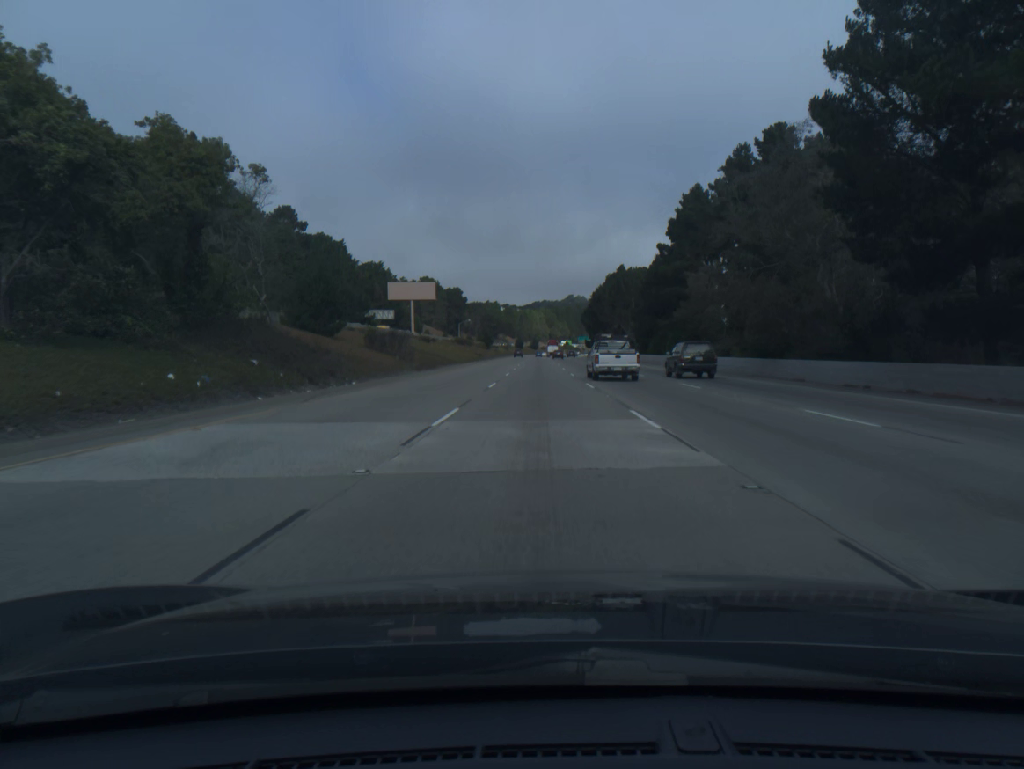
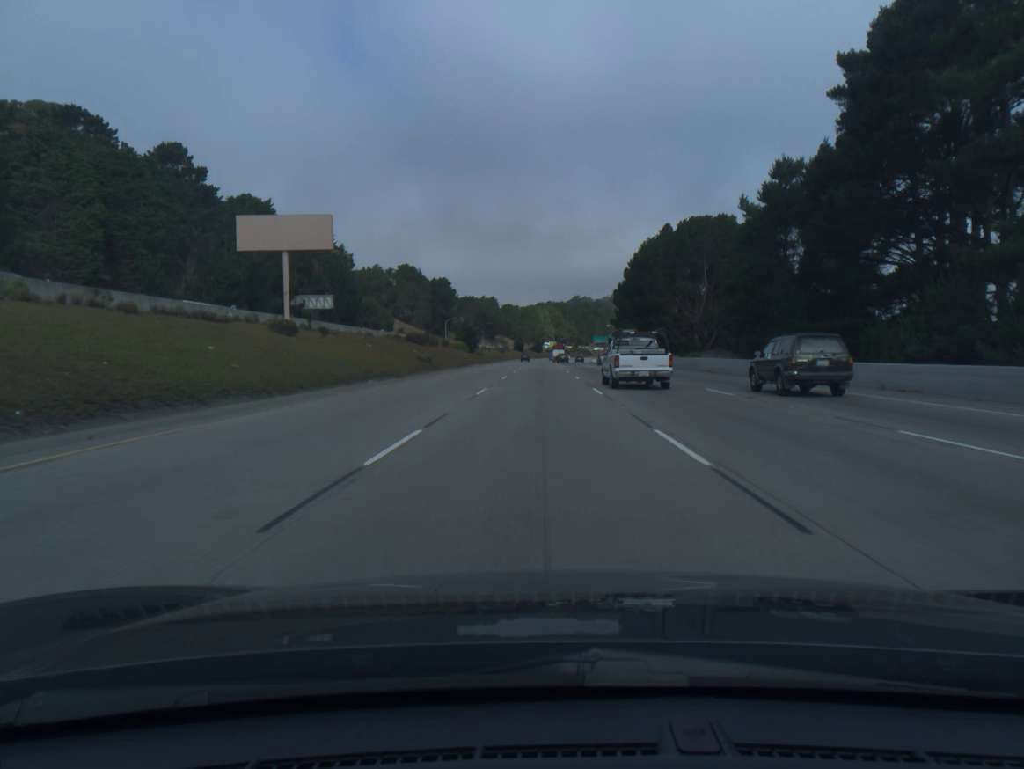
(0.0, +62.8) m; 0°
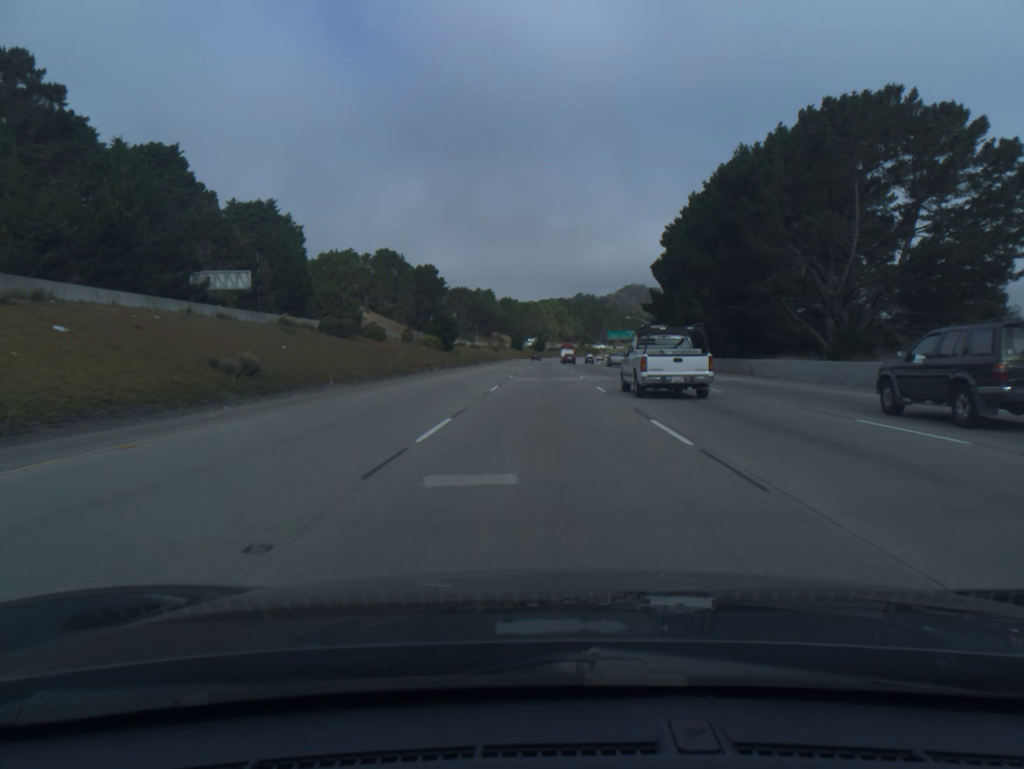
(-0.1, +41.6) m; 0°
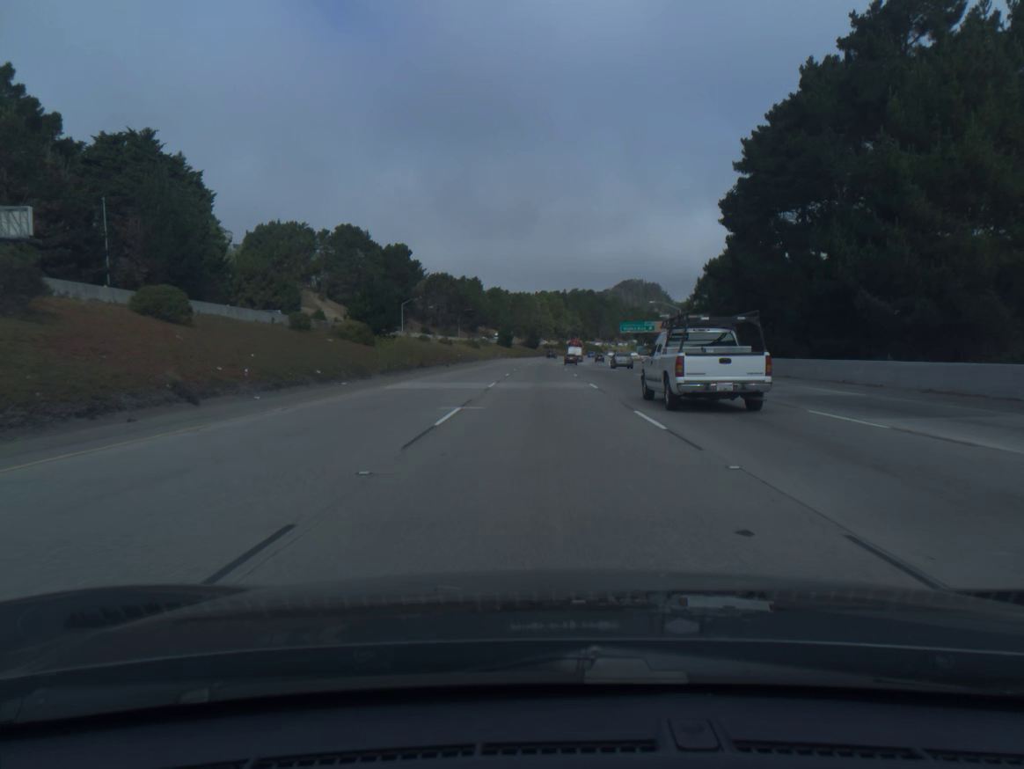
(+0.1, +41.6) m; 0°
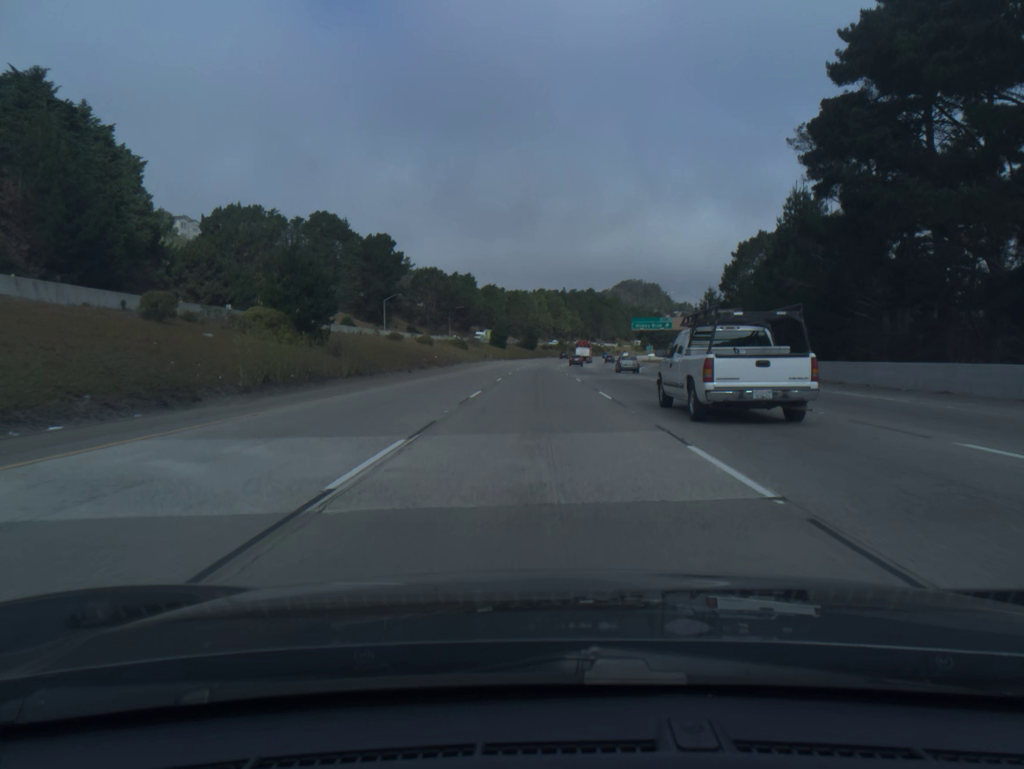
(0.0, +20.8) m; 0°
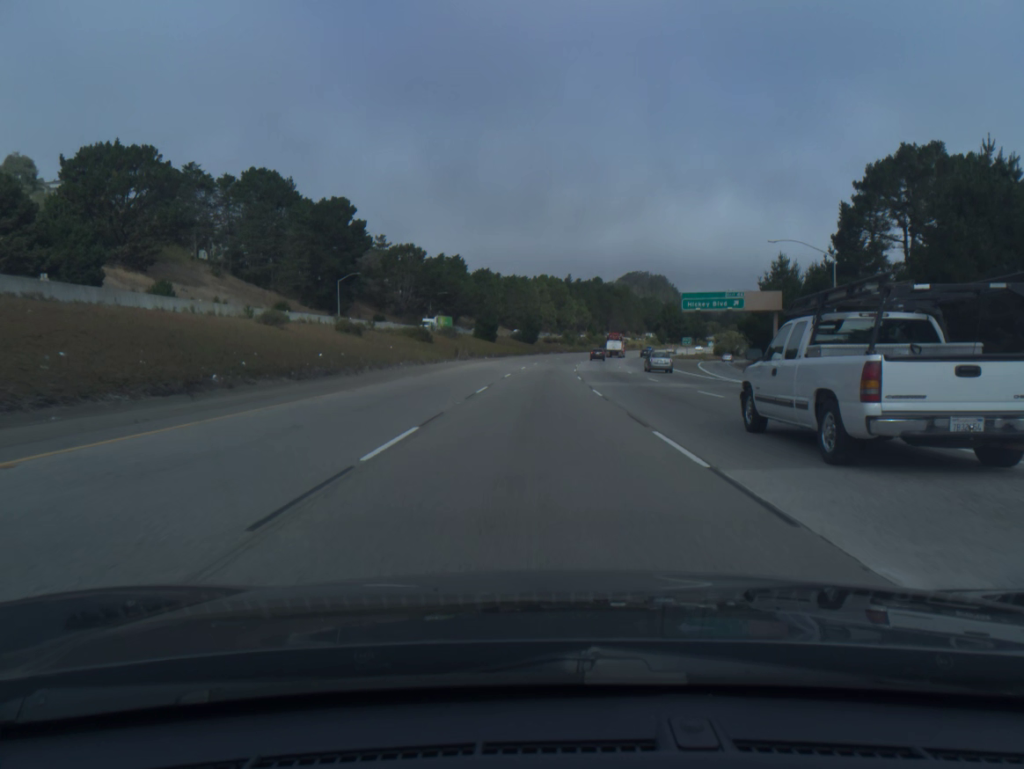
(0.0, +41.7) m; 0°
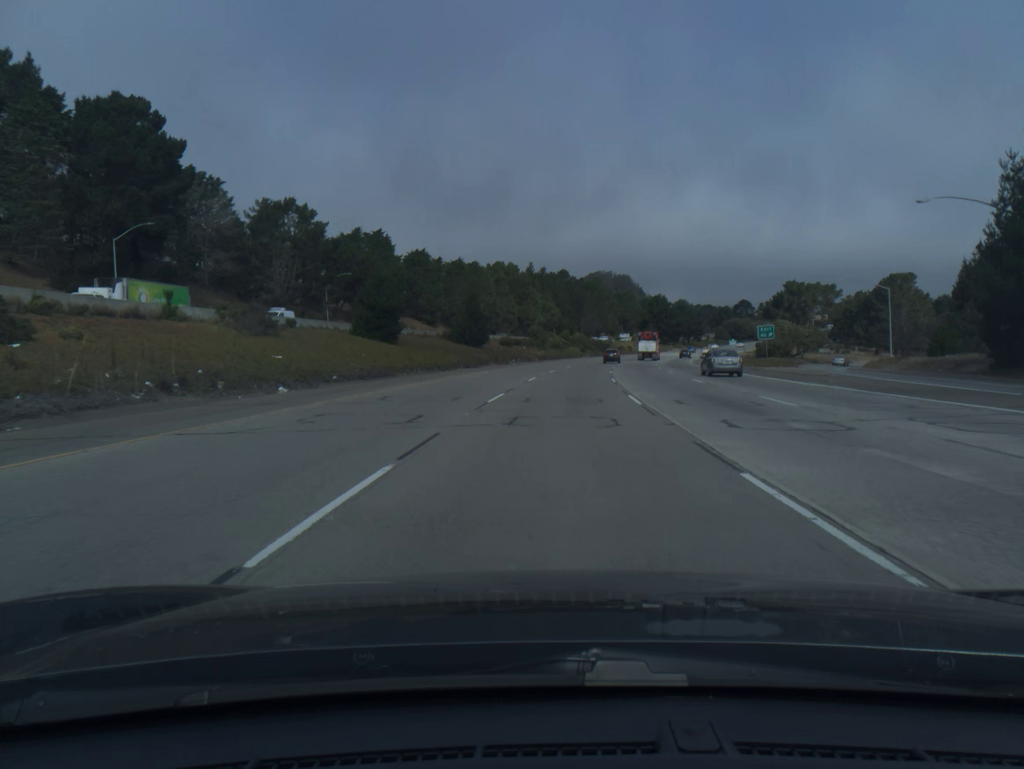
(+0.8, +62.6) m; +3°
